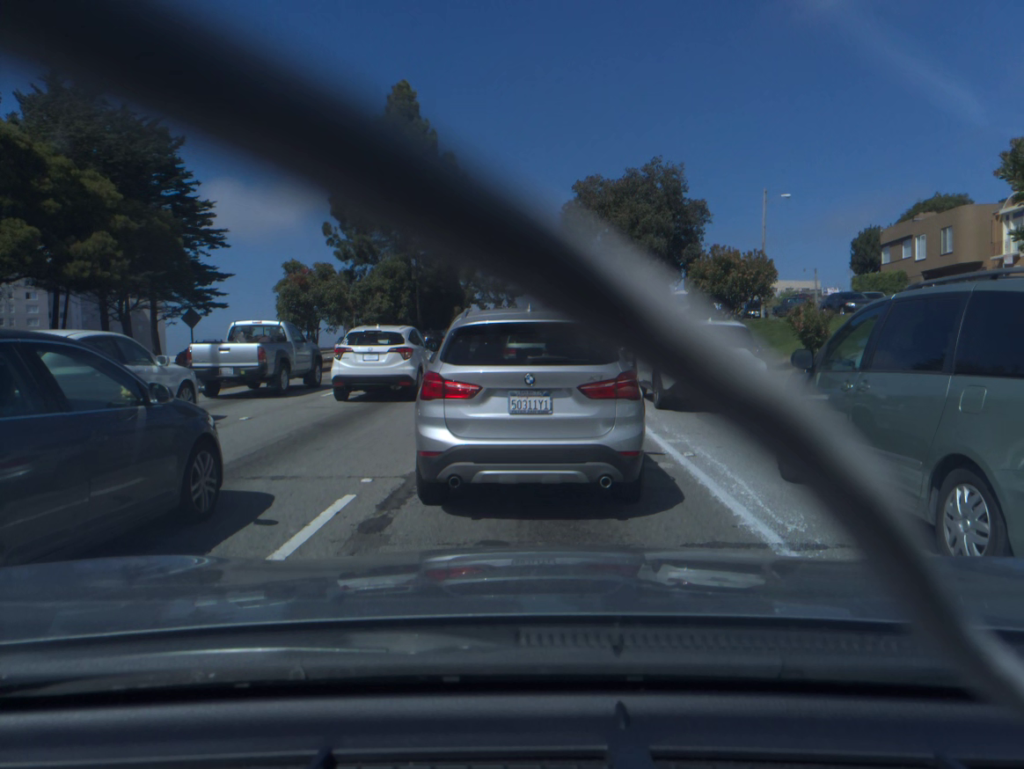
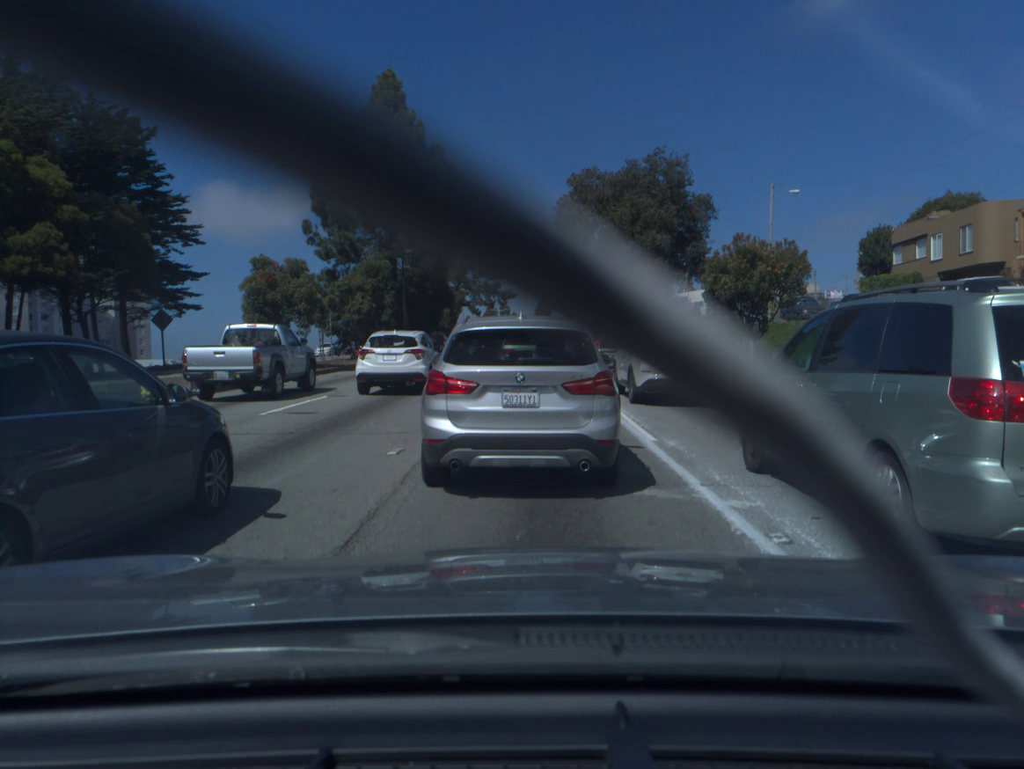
(0.0, +3.5) m; +1°
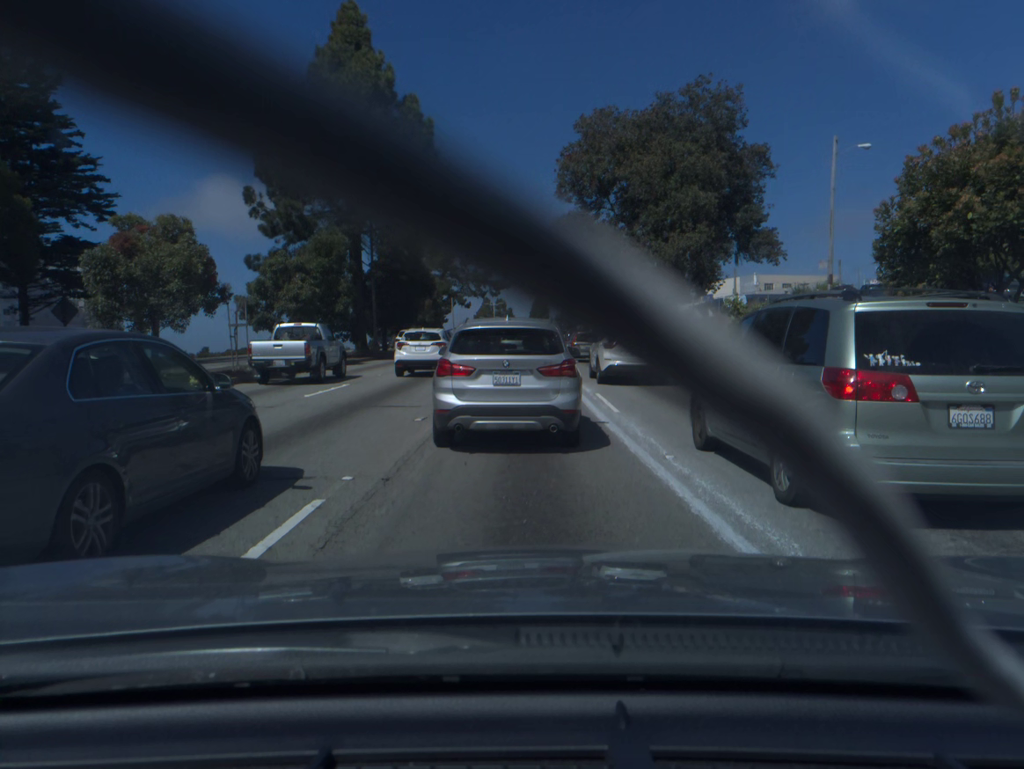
(0.0, +11.2) m; 0°
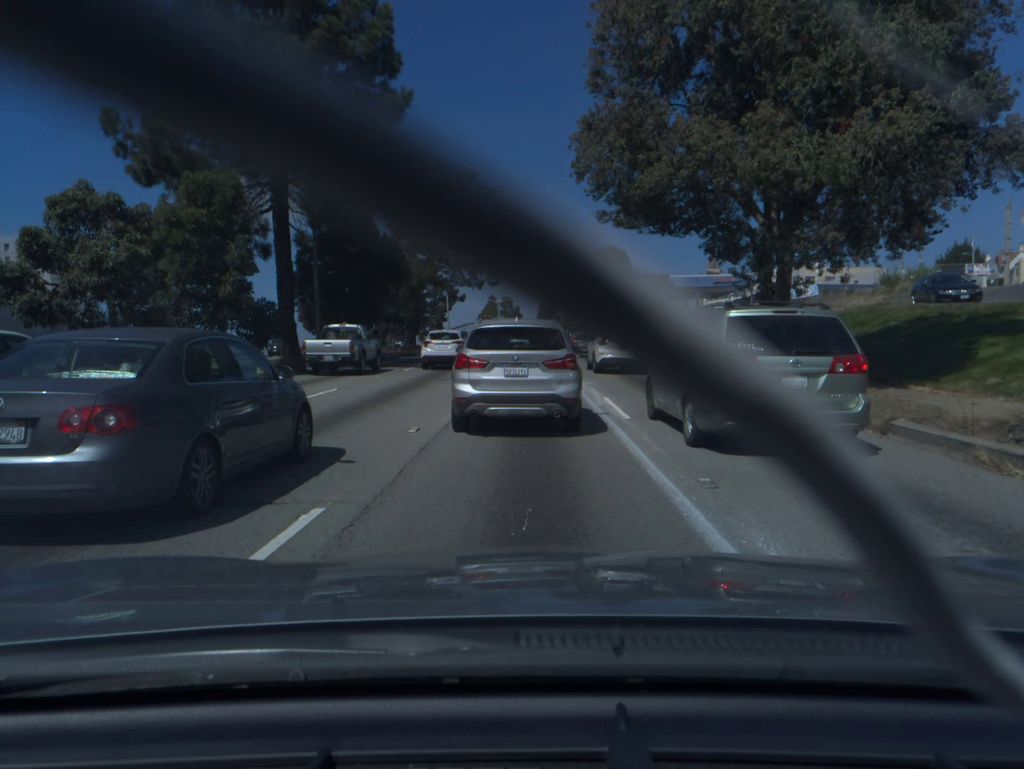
(-0.1, +16.1) m; -1°
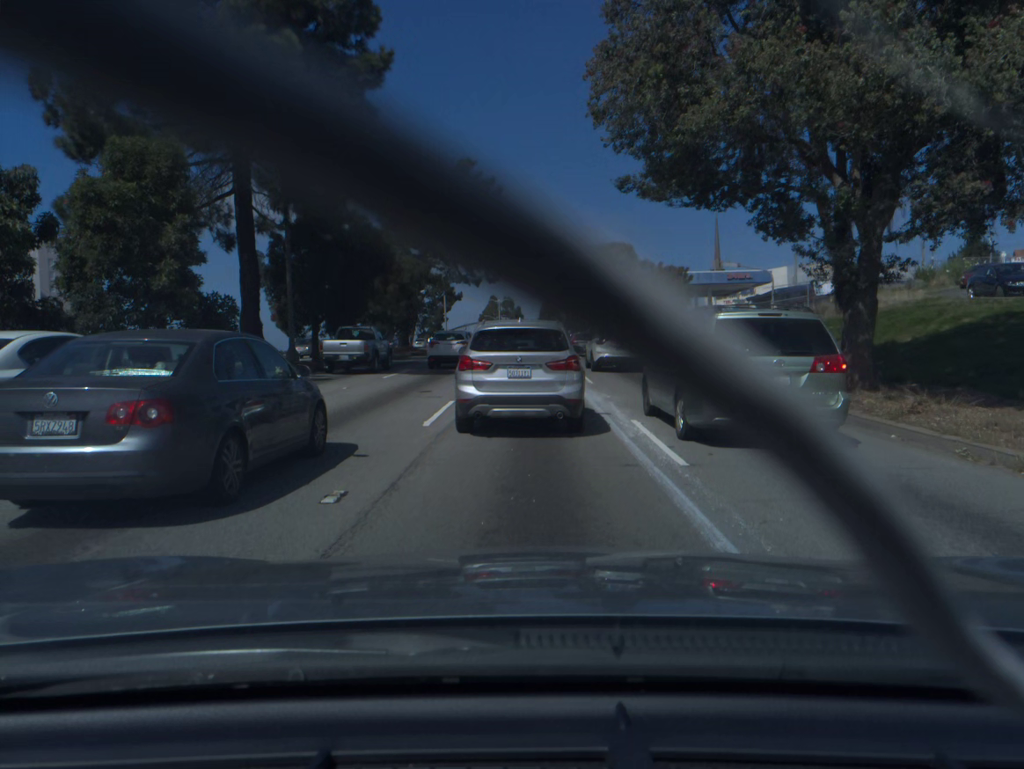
(0.0, +4.6) m; 0°
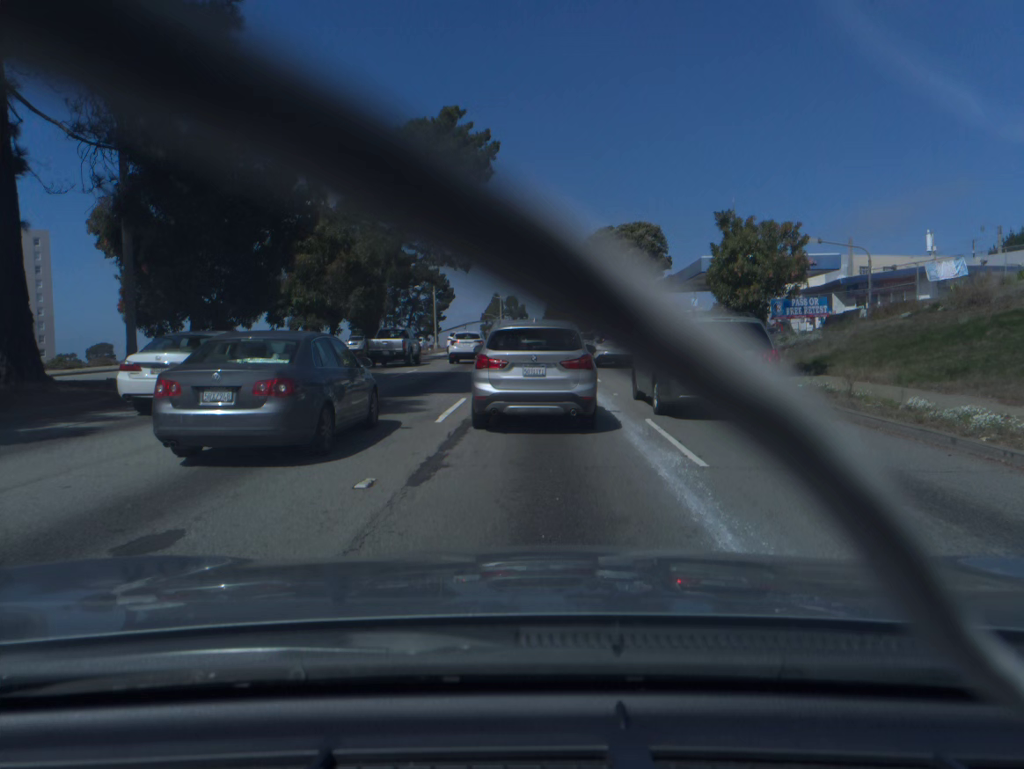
(-0.1, +14.0) m; 0°
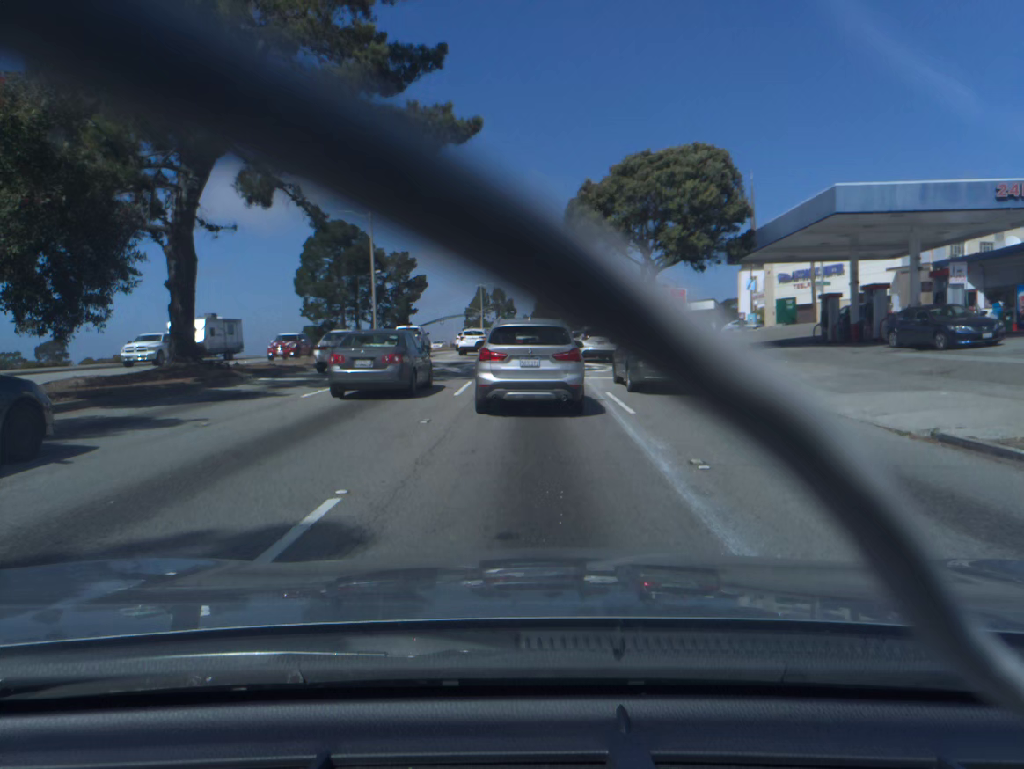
(+0.2, +24.5) m; +1°
